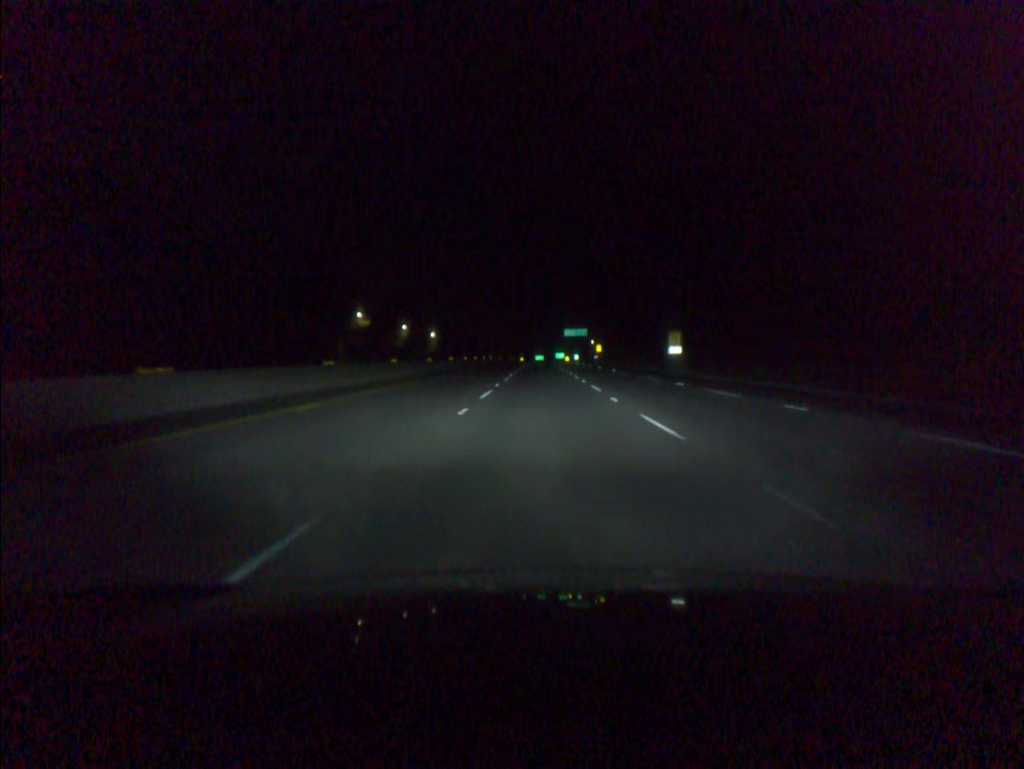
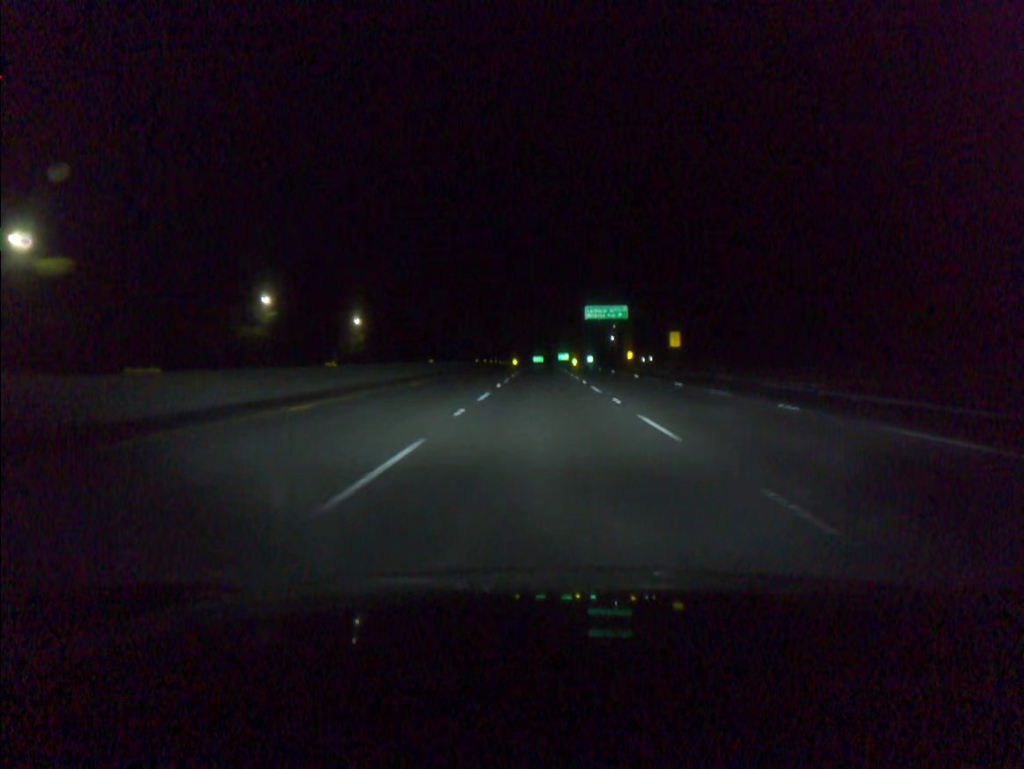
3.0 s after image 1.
(+0.3, +102.3) m; 0°
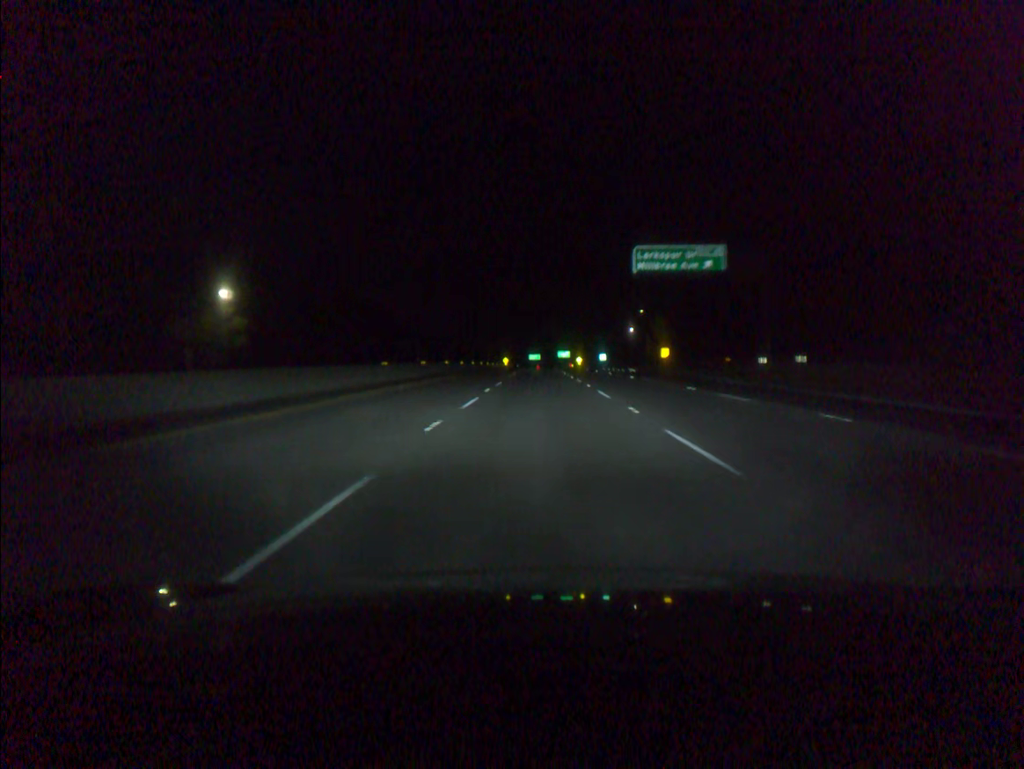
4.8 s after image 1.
(+0.1, +61.3) m; 0°
